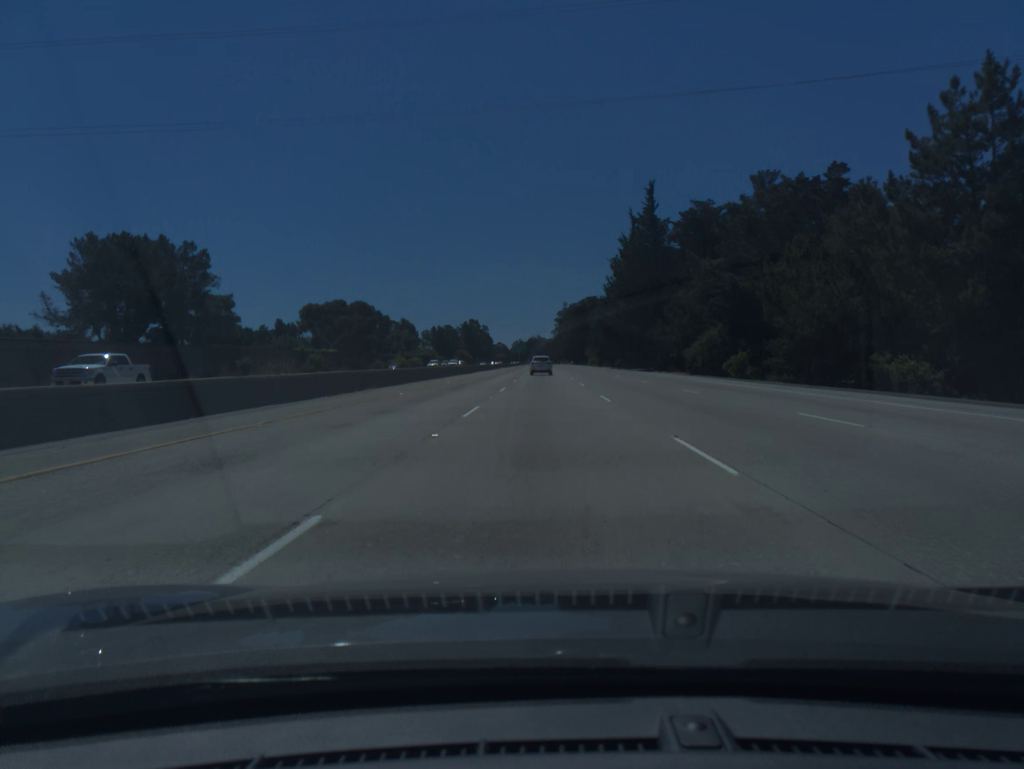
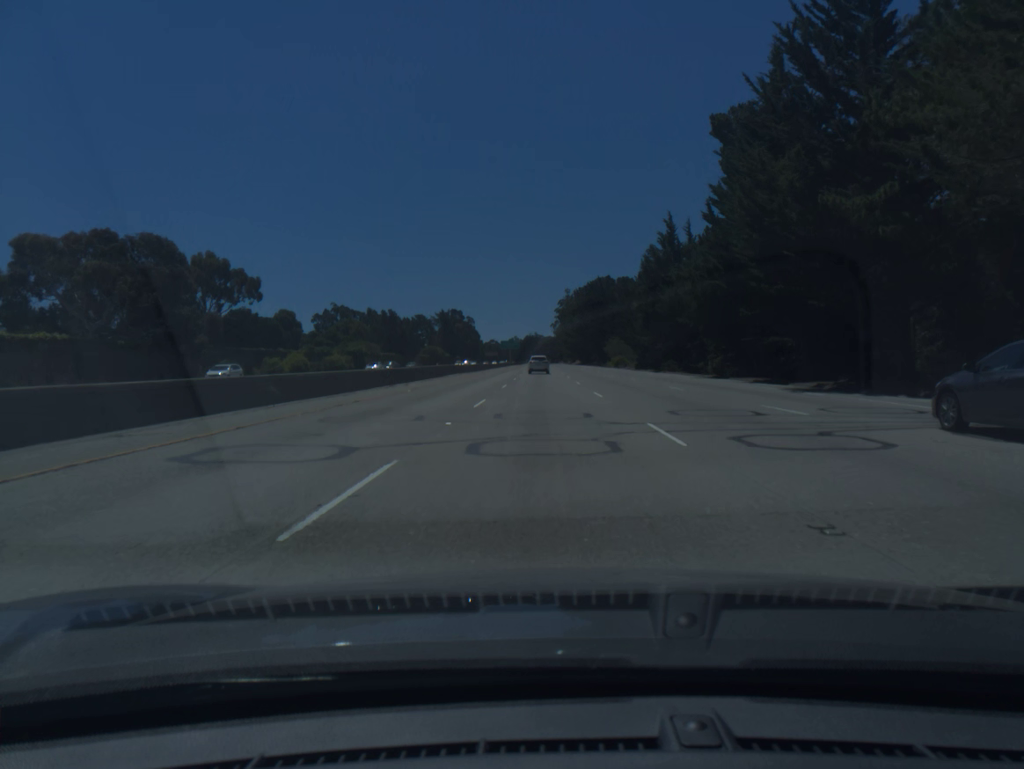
(0.0, +84.9) m; 0°
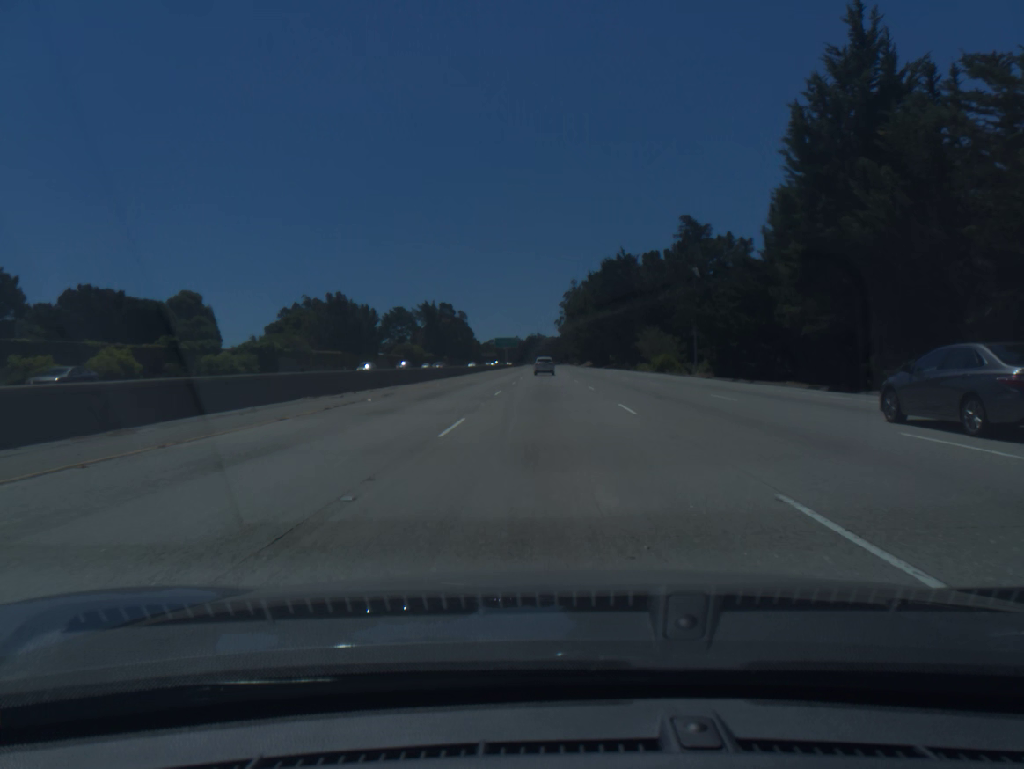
(-0.1, +51.7) m; 0°
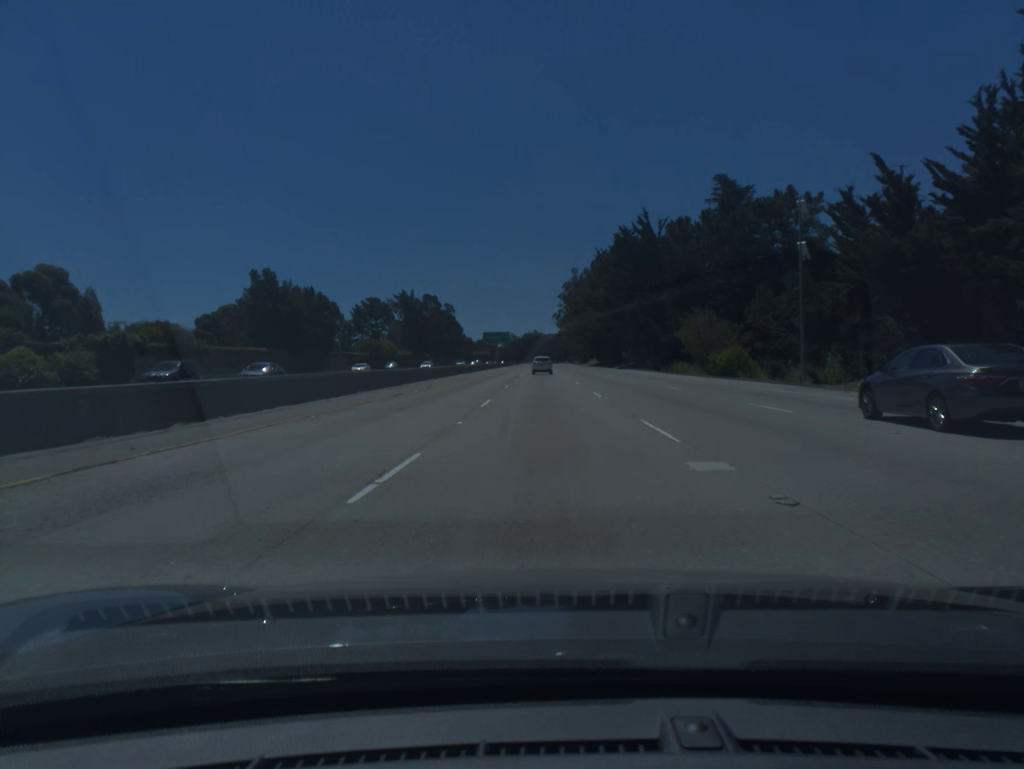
(+0.1, +34.8) m; 0°
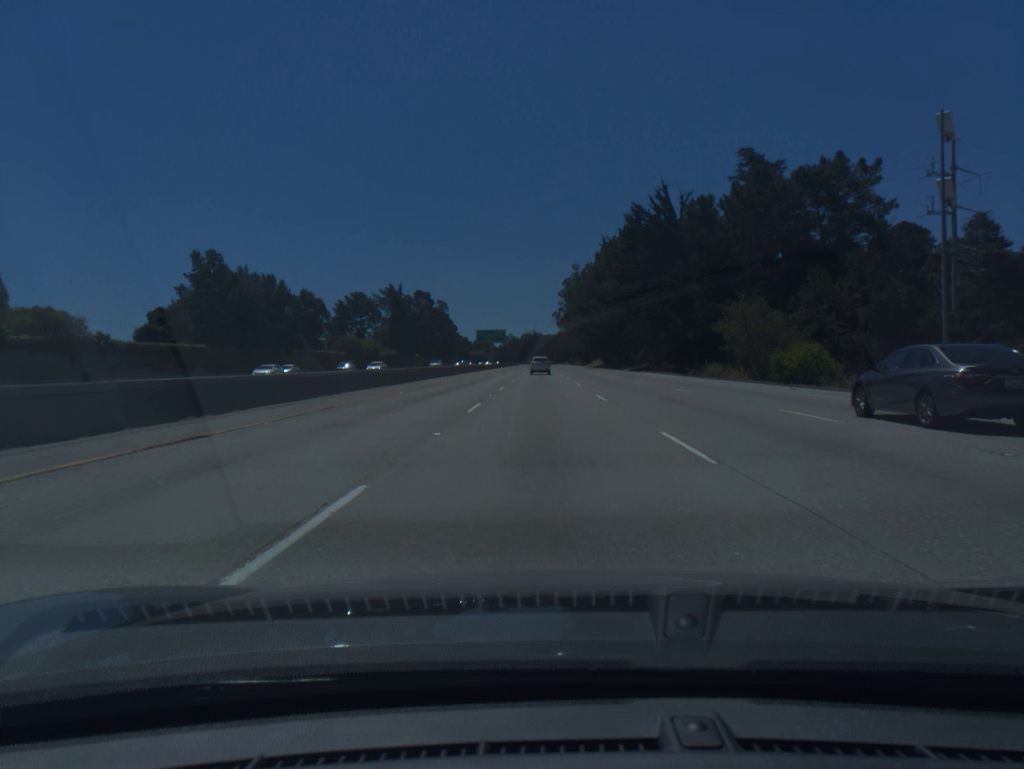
(0.0, +17.5) m; 0°
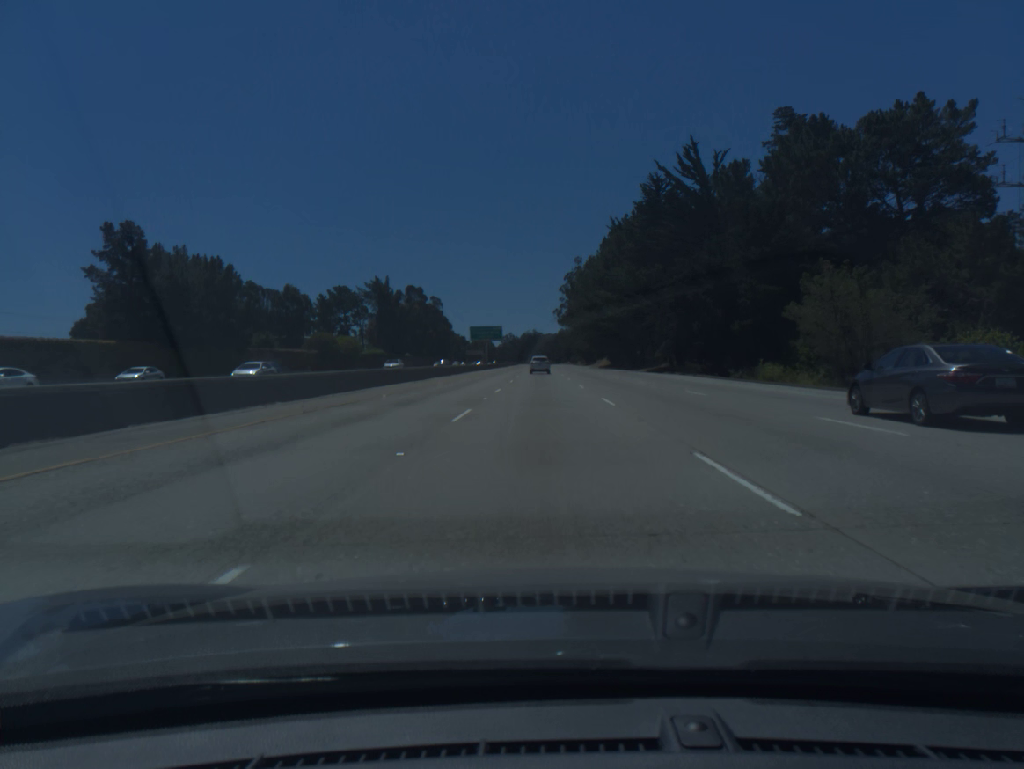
(0.0, +17.5) m; 0°
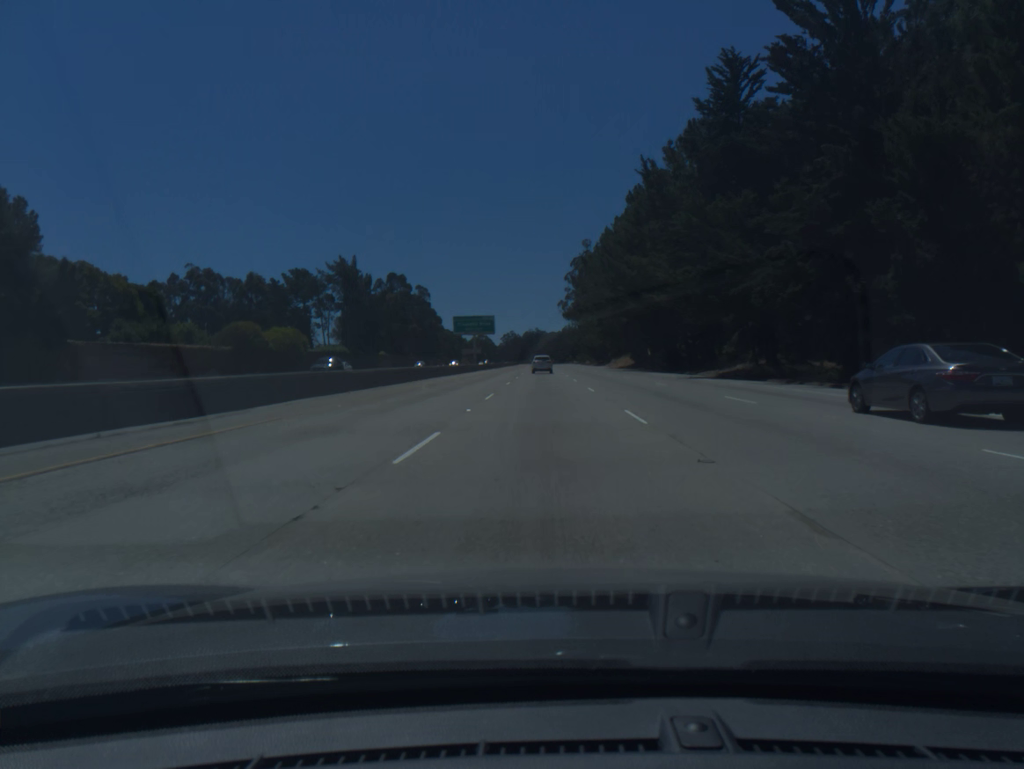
(-0.1, +35.2) m; 0°
